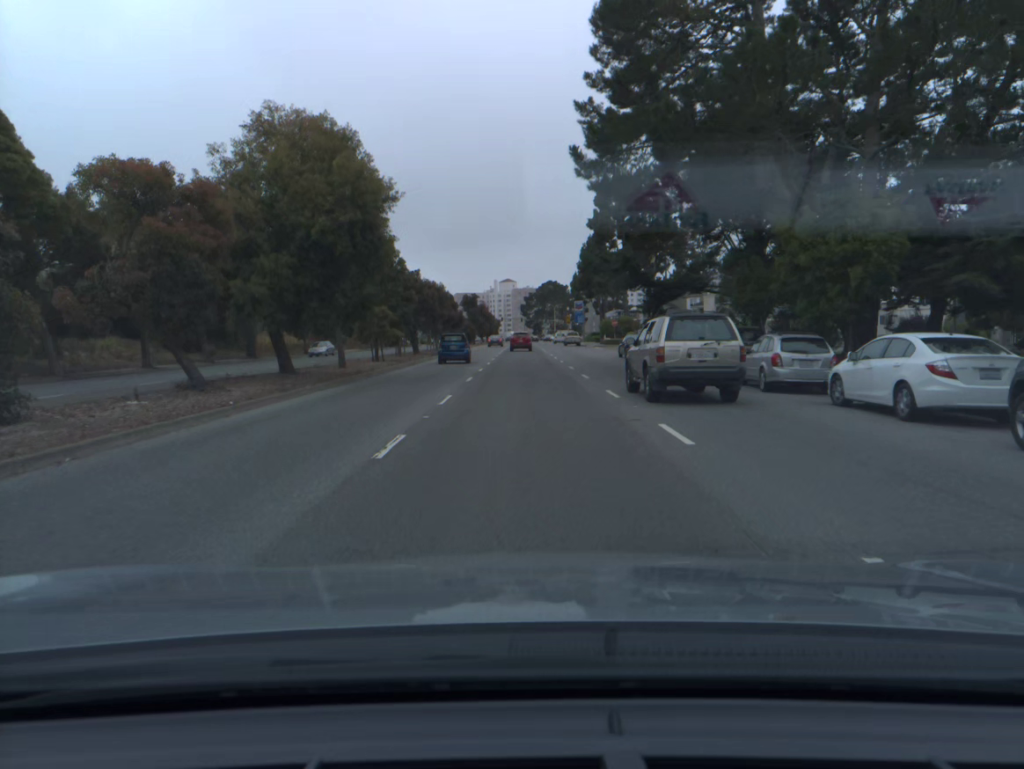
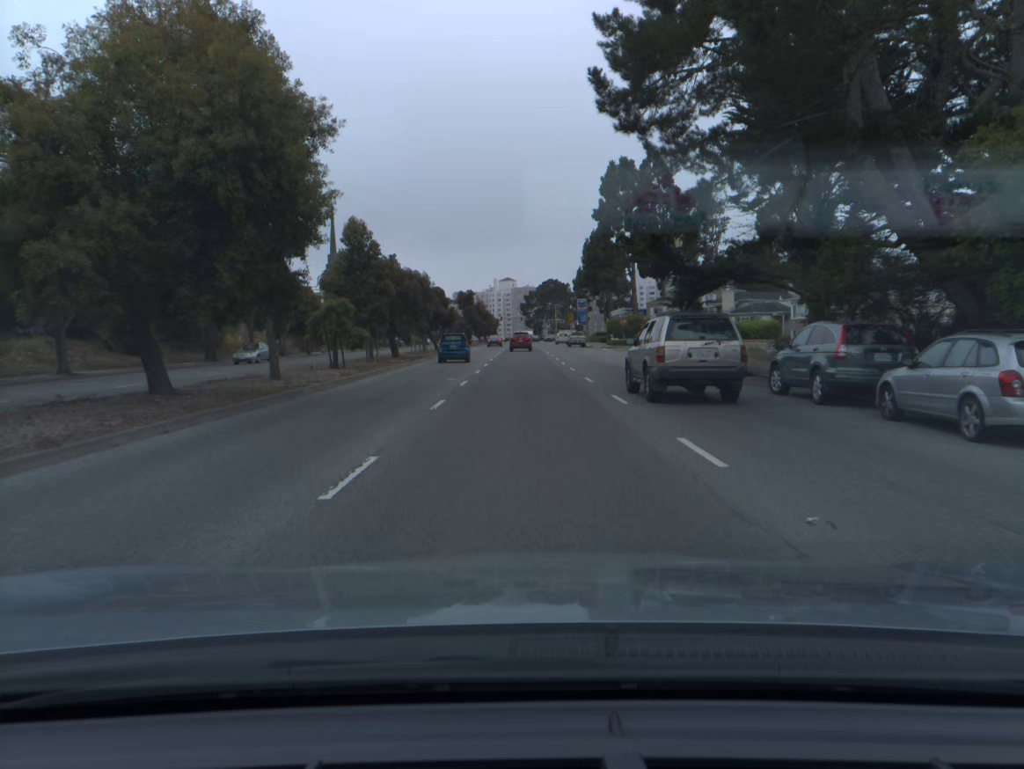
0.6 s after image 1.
(0.0, +9.0) m; 0°
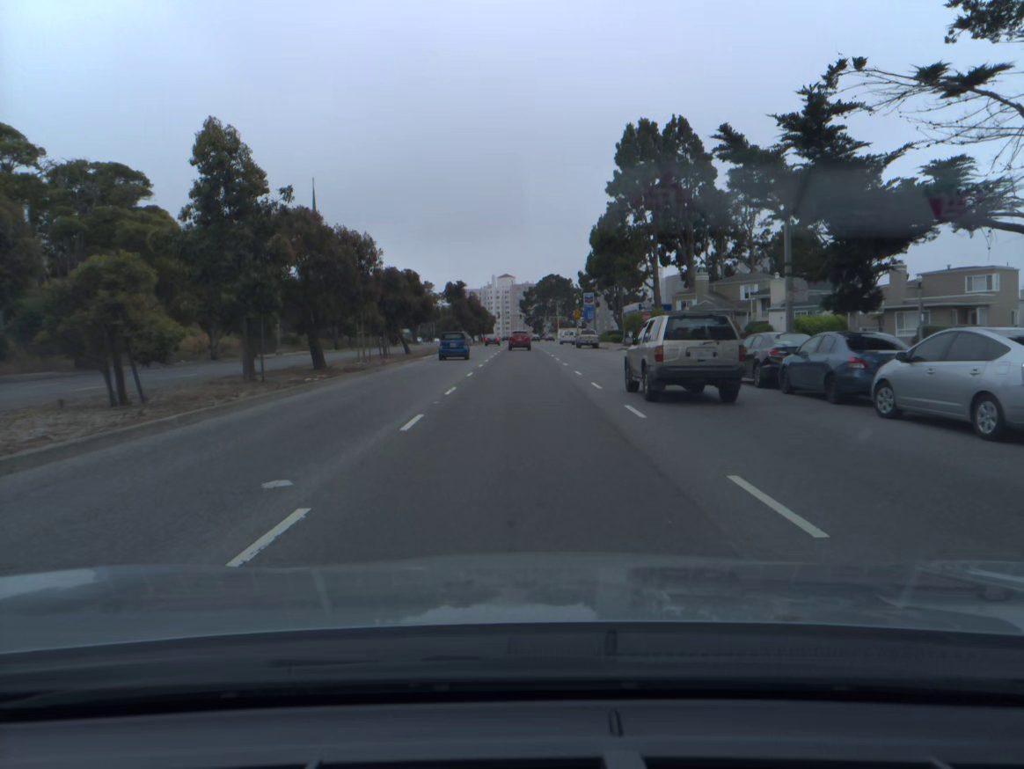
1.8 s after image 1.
(0.0, +17.5) m; 0°
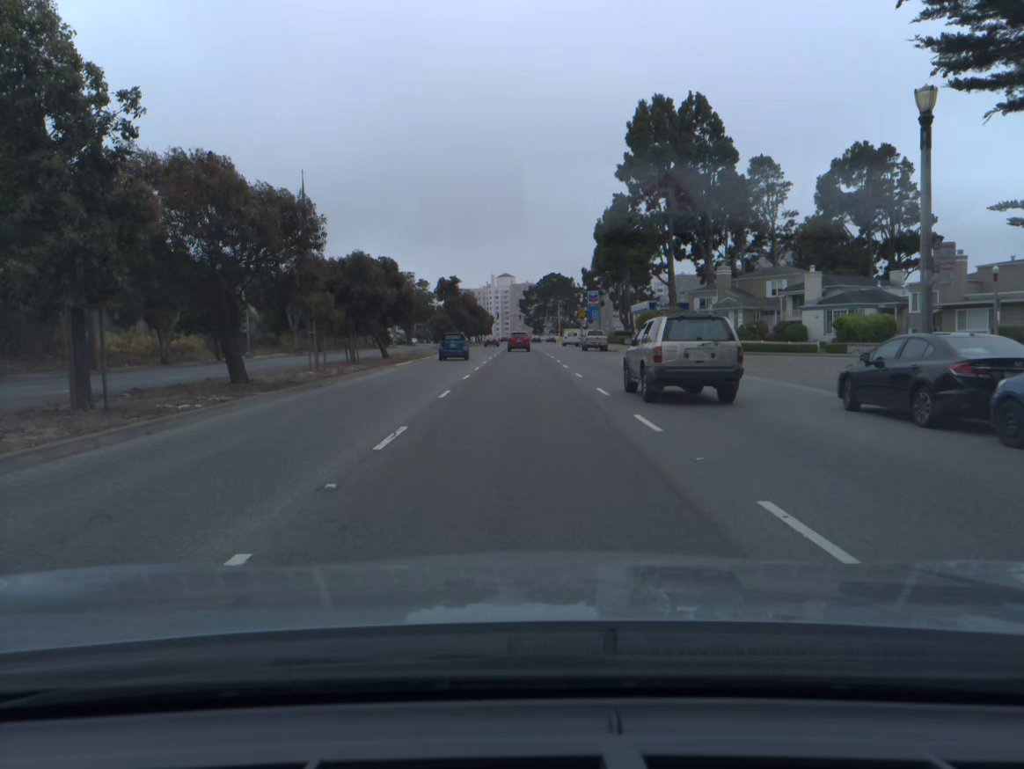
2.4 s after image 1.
(0.0, +8.5) m; 0°
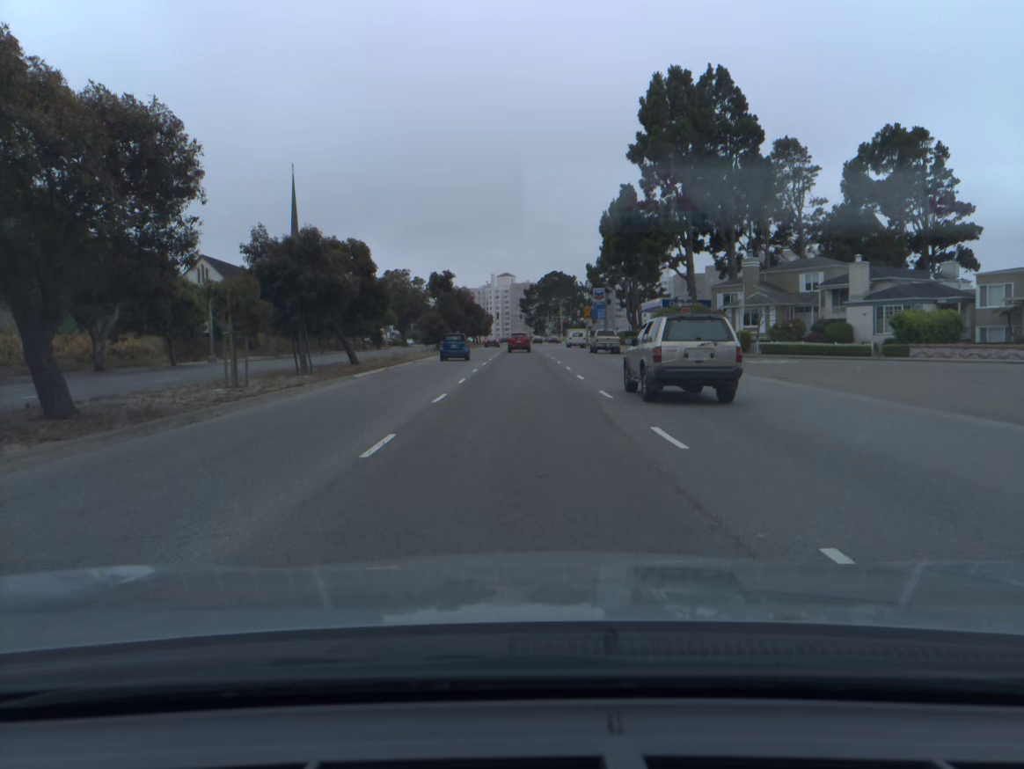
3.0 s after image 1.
(0.0, +8.3) m; 0°
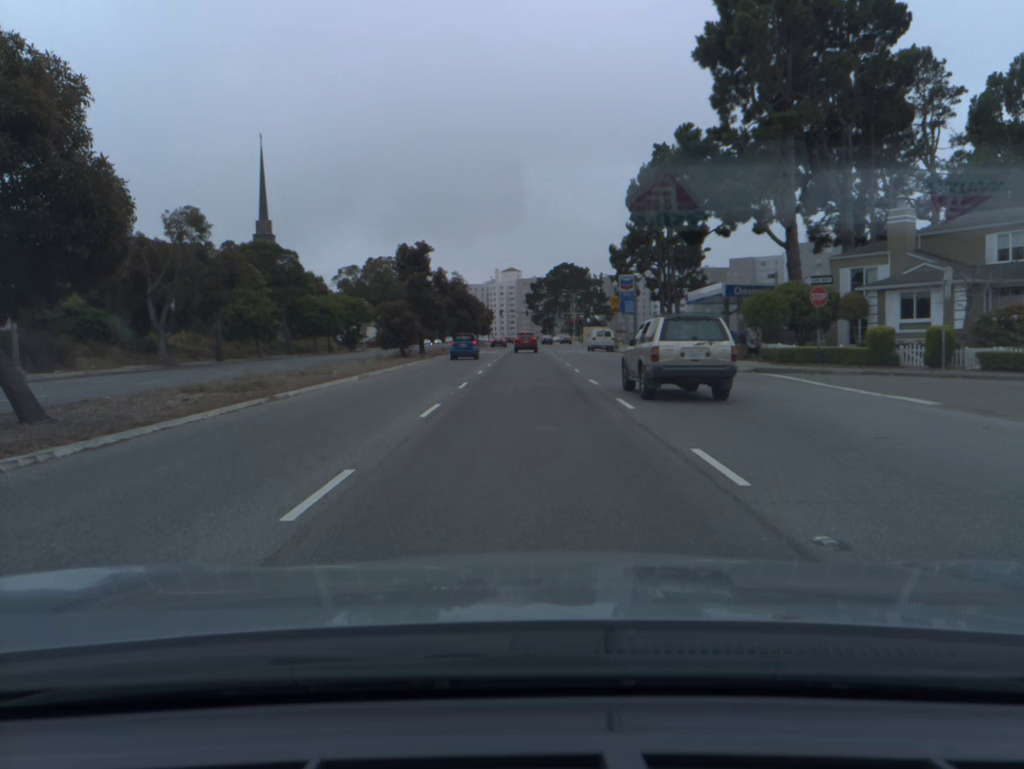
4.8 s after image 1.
(-0.1, +24.0) m; 0°
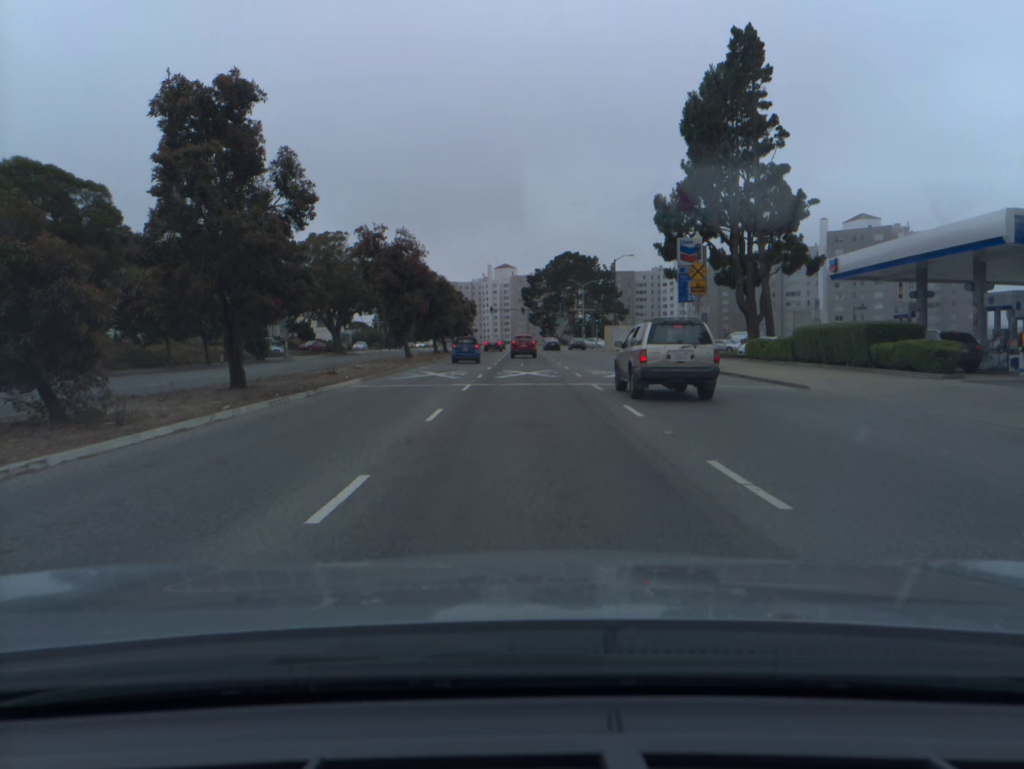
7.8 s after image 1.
(0.0, +37.0) m; 0°
